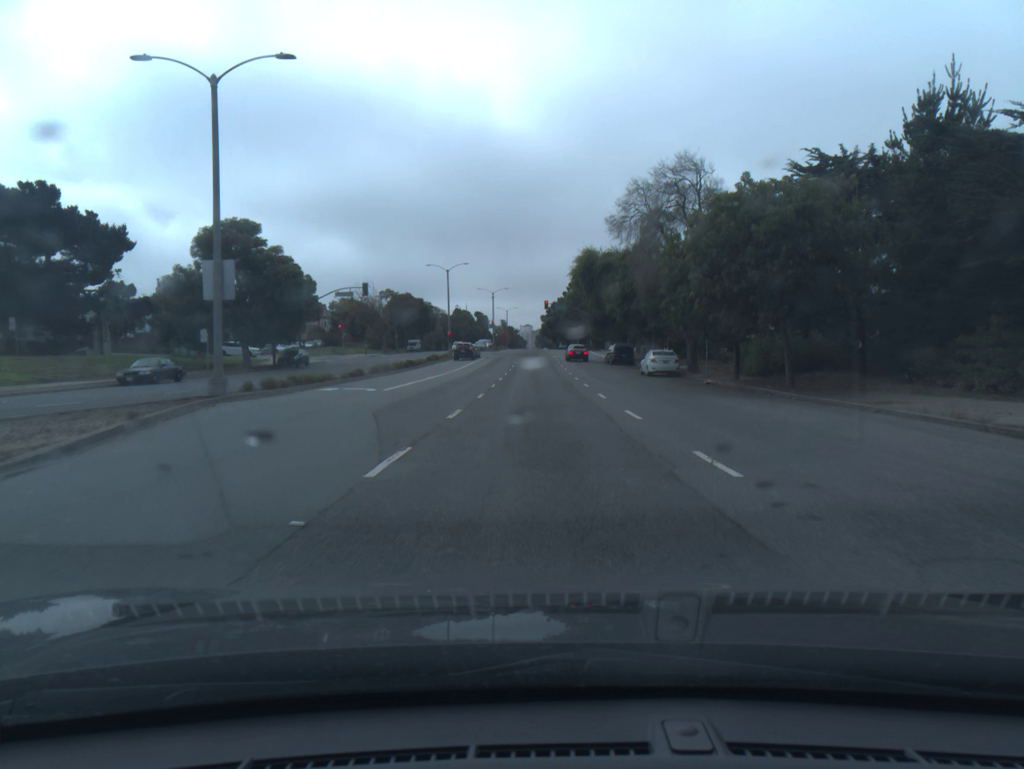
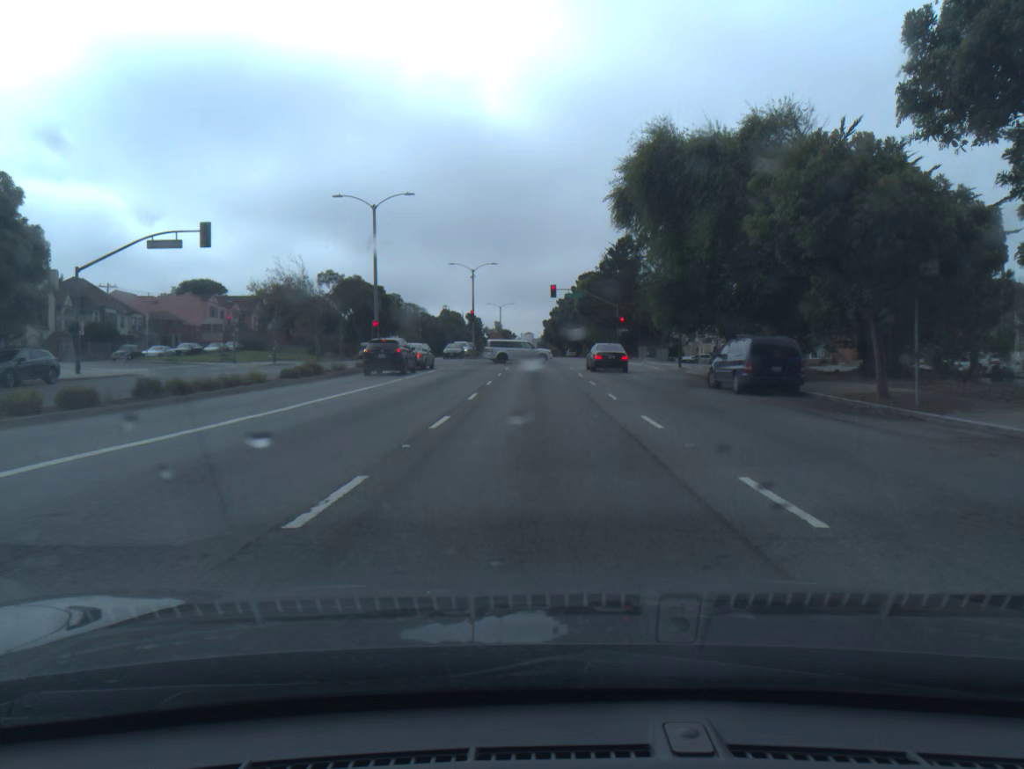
(0.0, +39.0) m; 0°
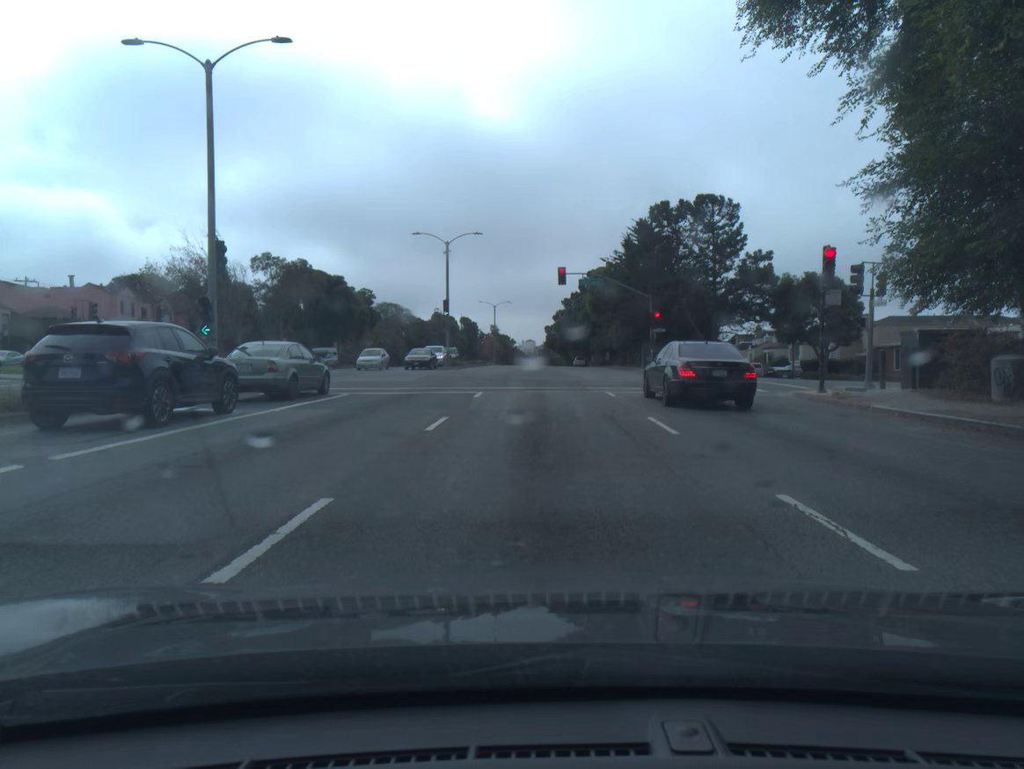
(0.0, +23.4) m; 0°
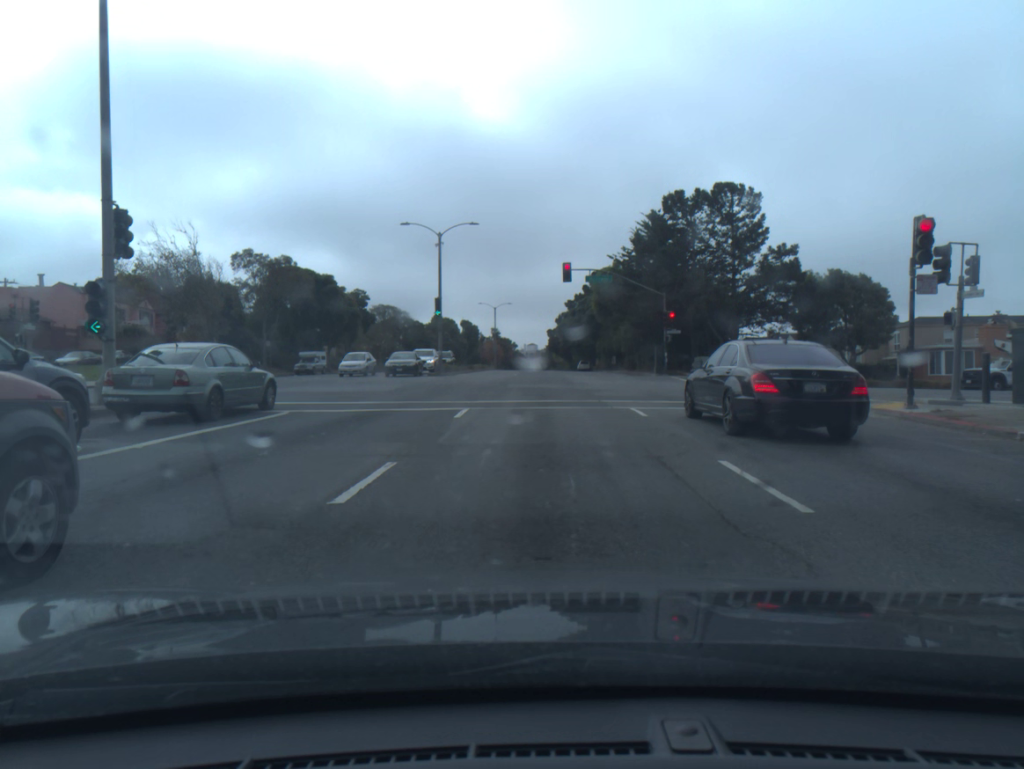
(0.0, +5.6) m; 0°
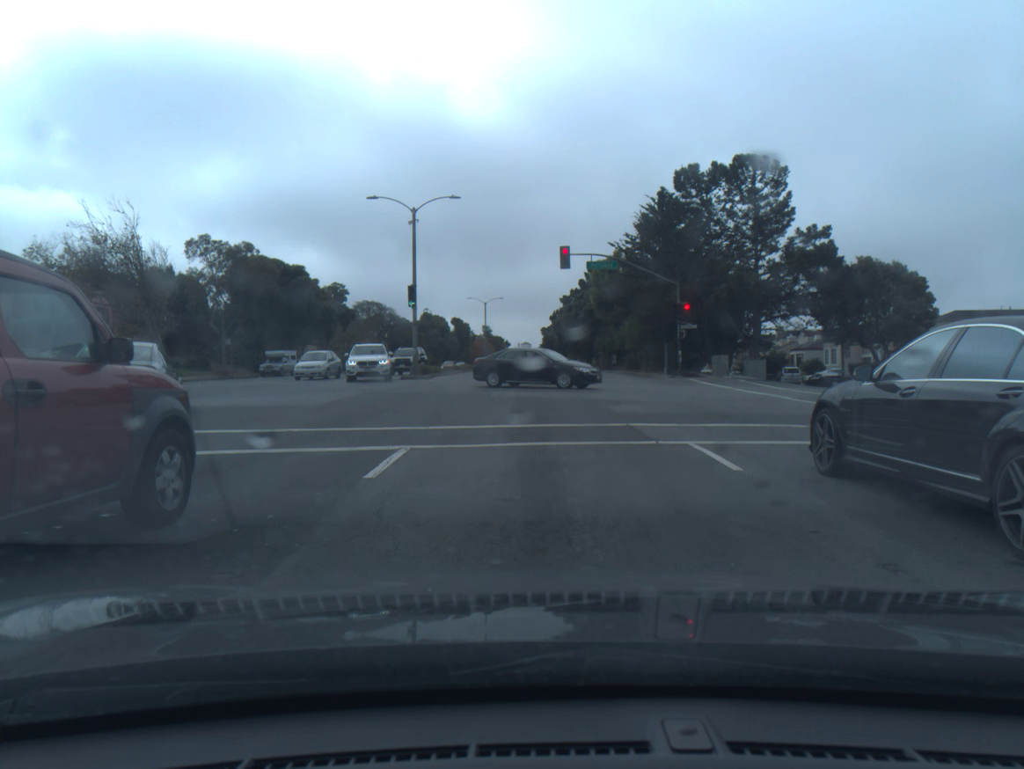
(0.0, +7.5) m; 0°
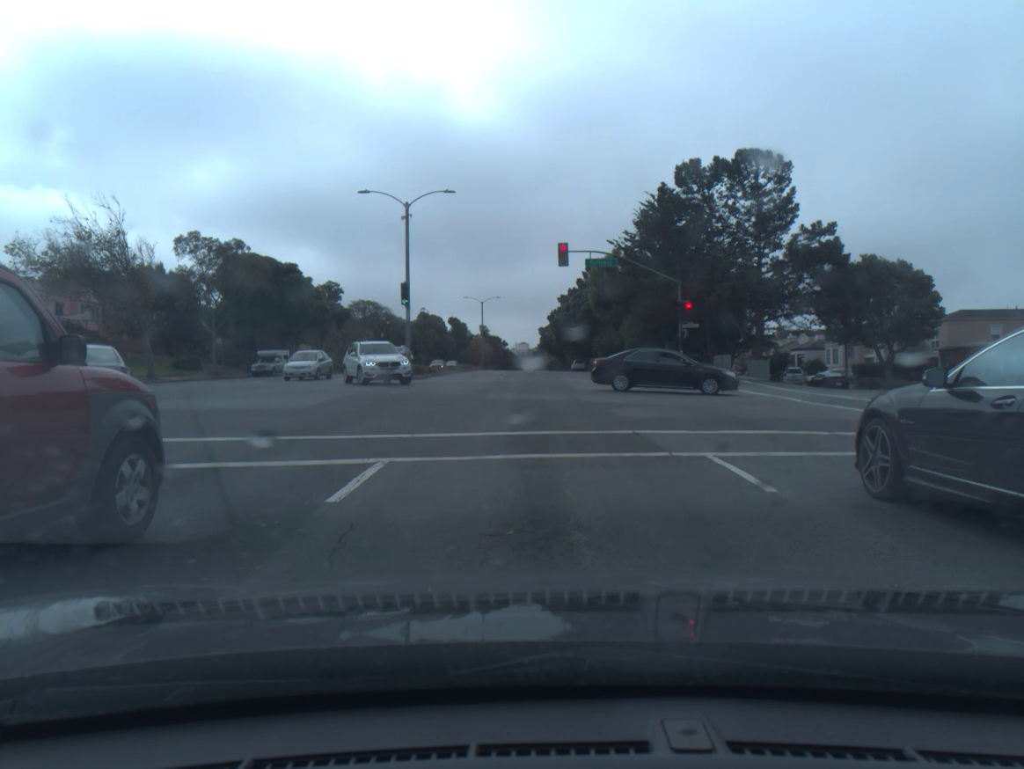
(0.0, +1.3) m; 0°
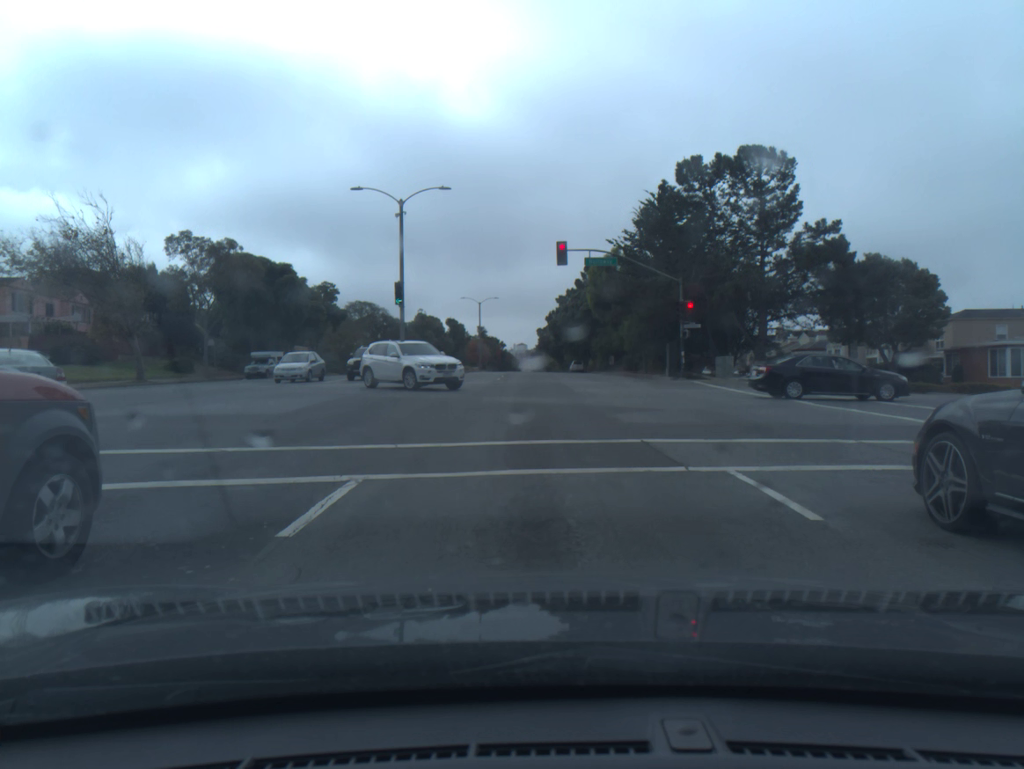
(0.0, +1.2) m; +1°
